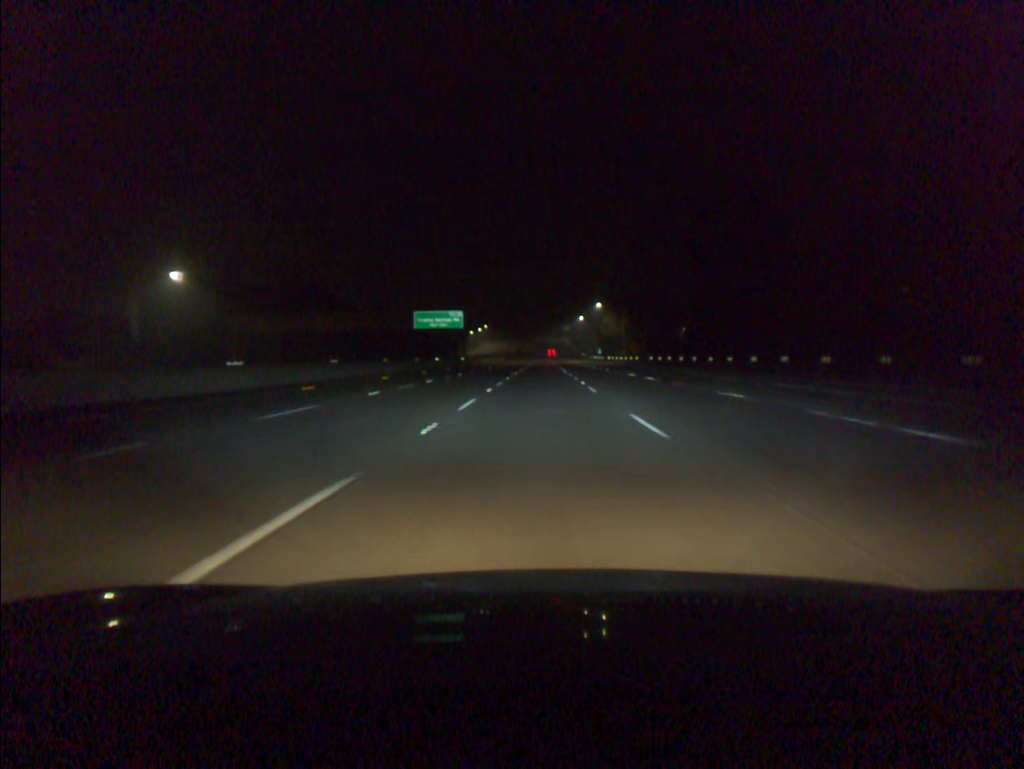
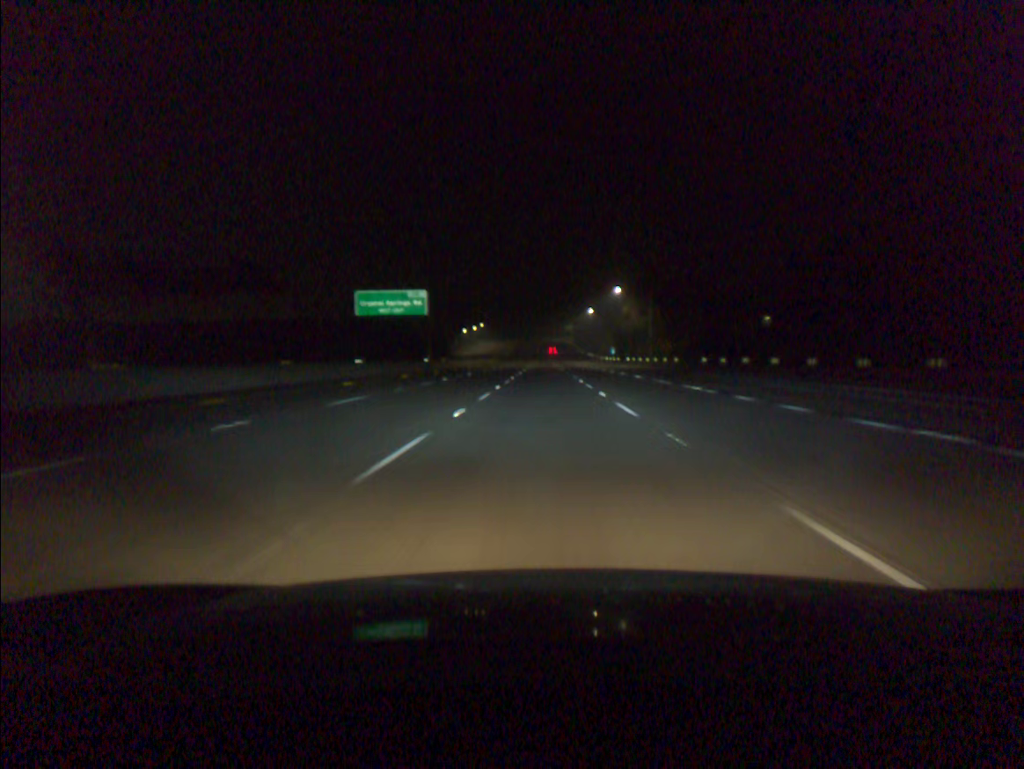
(0.0, +38.4) m; 0°
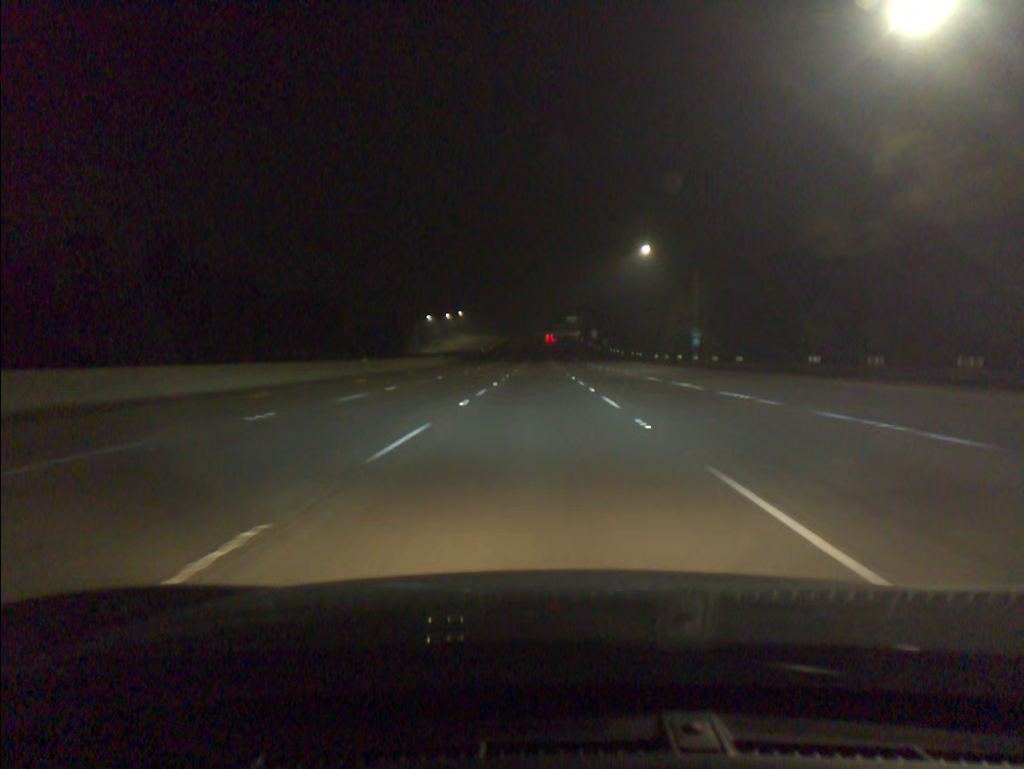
(+0.3, +98.0) m; 0°
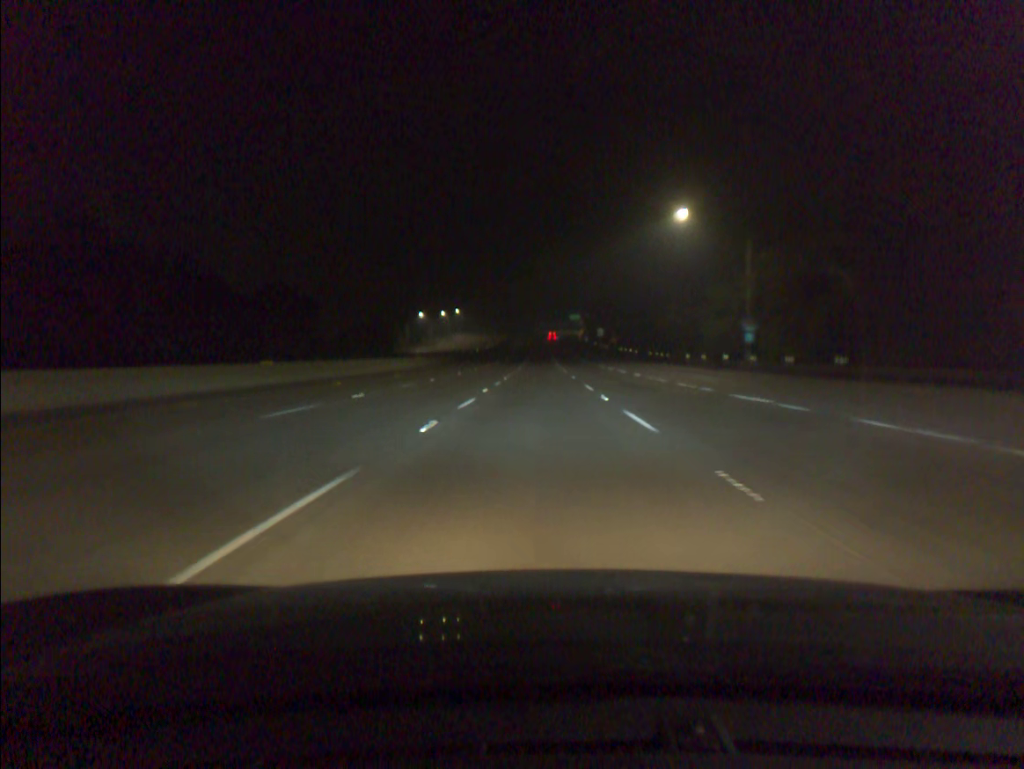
(0.0, +19.7) m; 0°
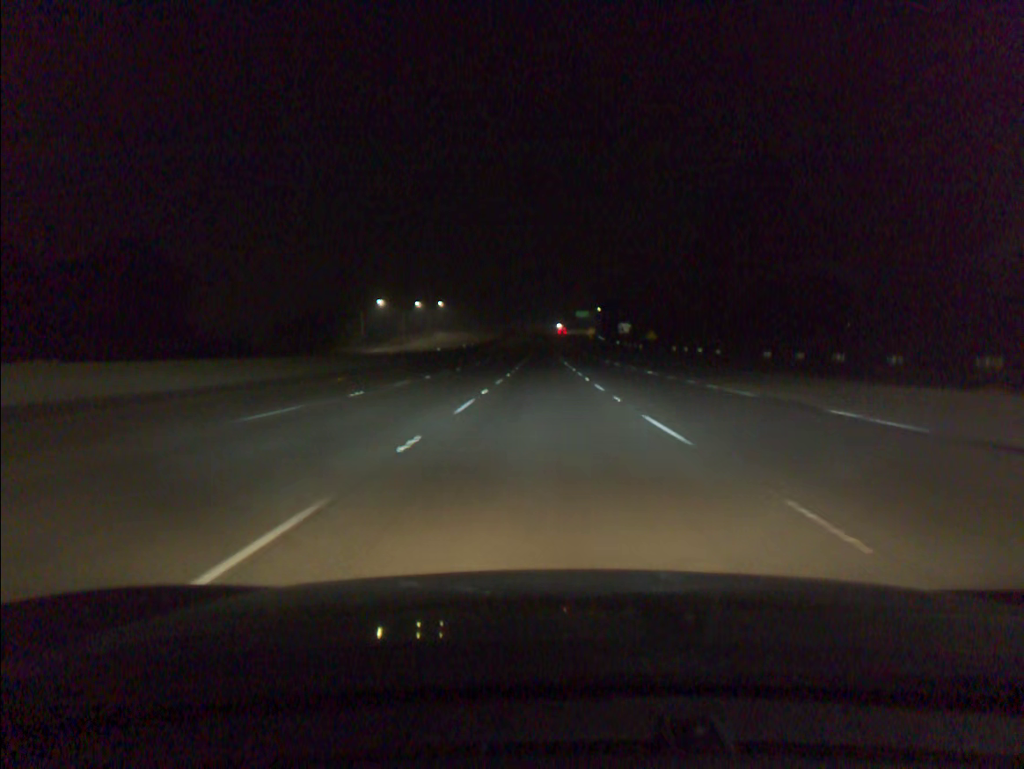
(-0.1, +59.0) m; 0°
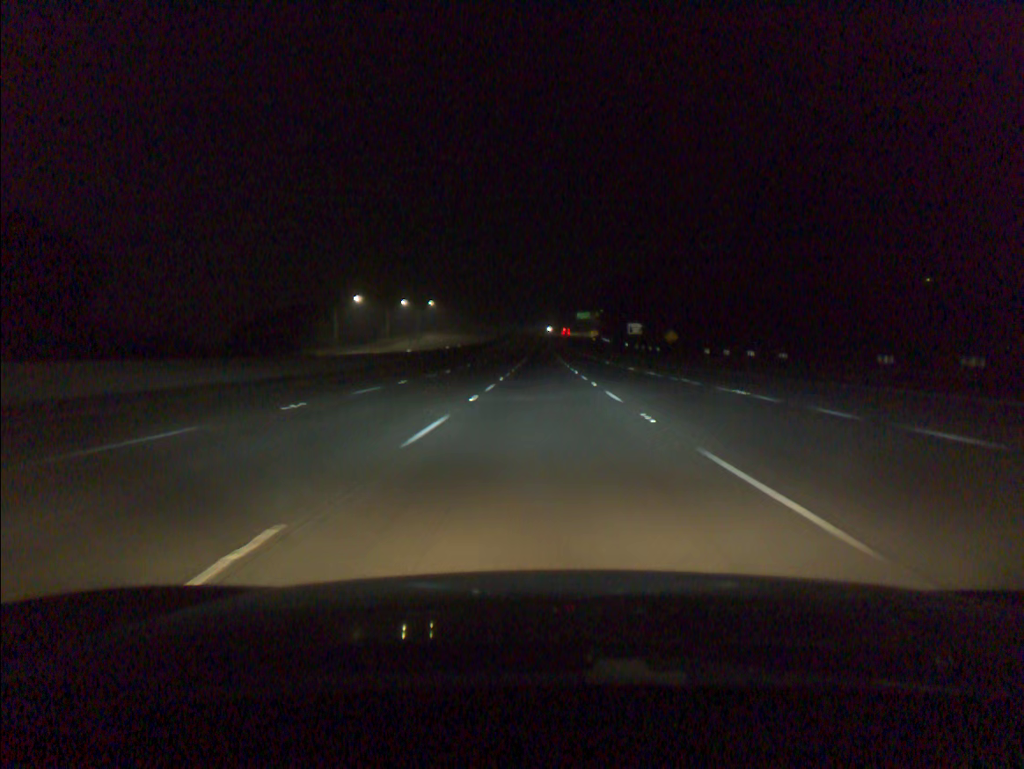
(0.0, +19.6) m; 0°
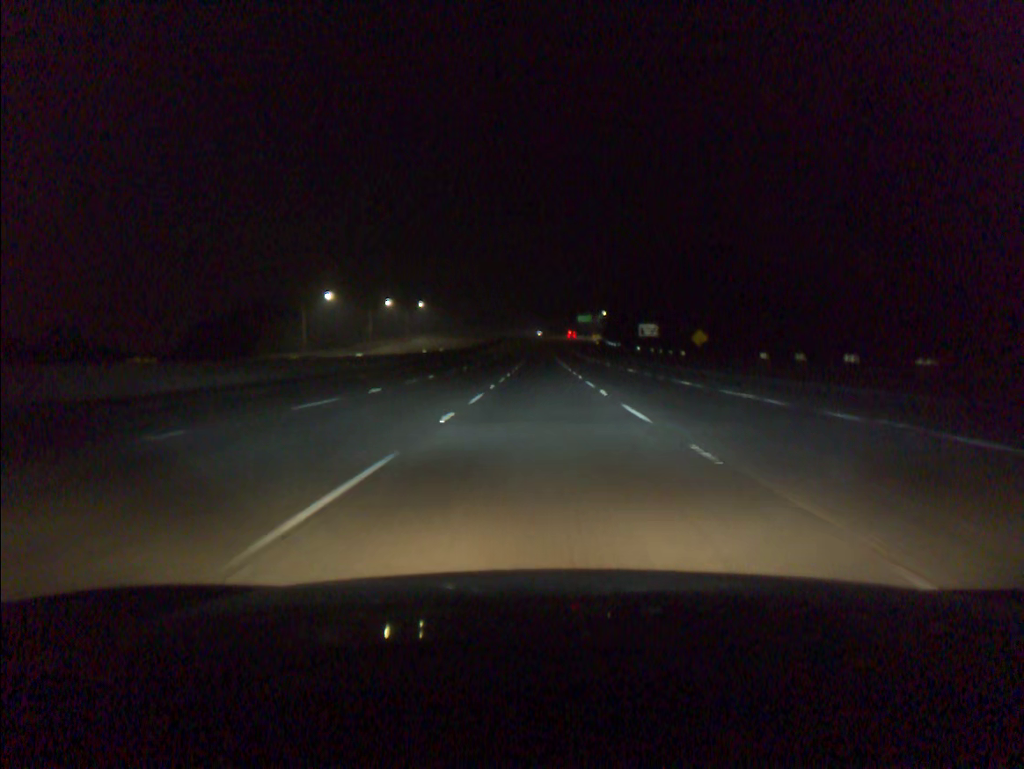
(0.0, +19.6) m; 0°
